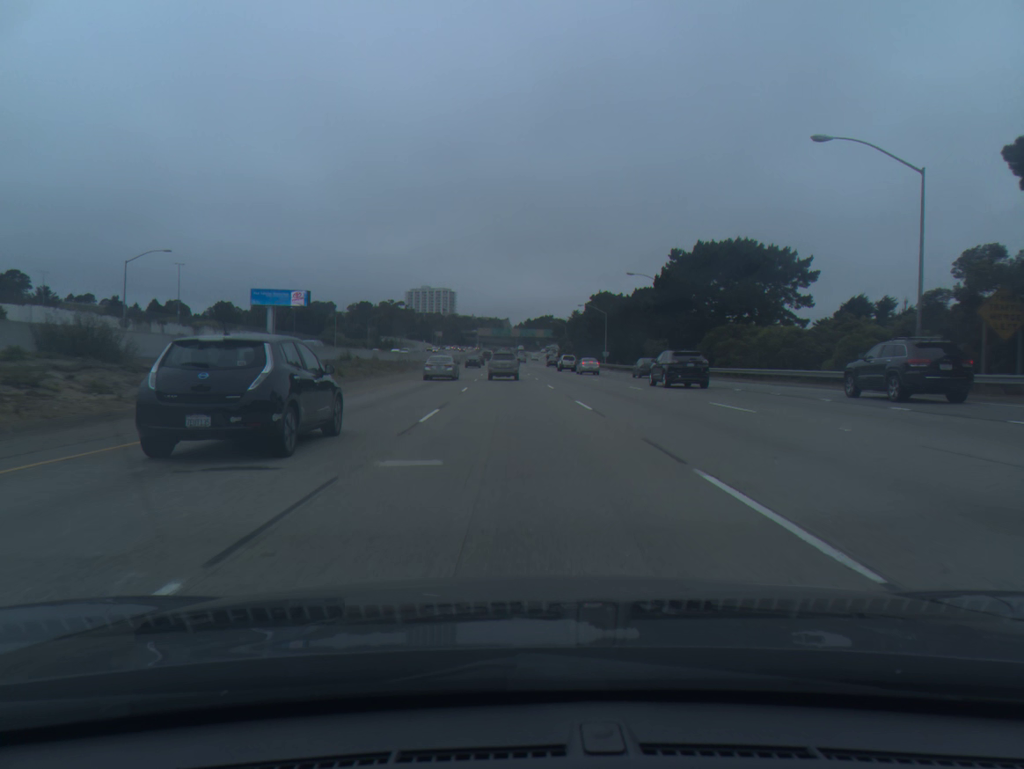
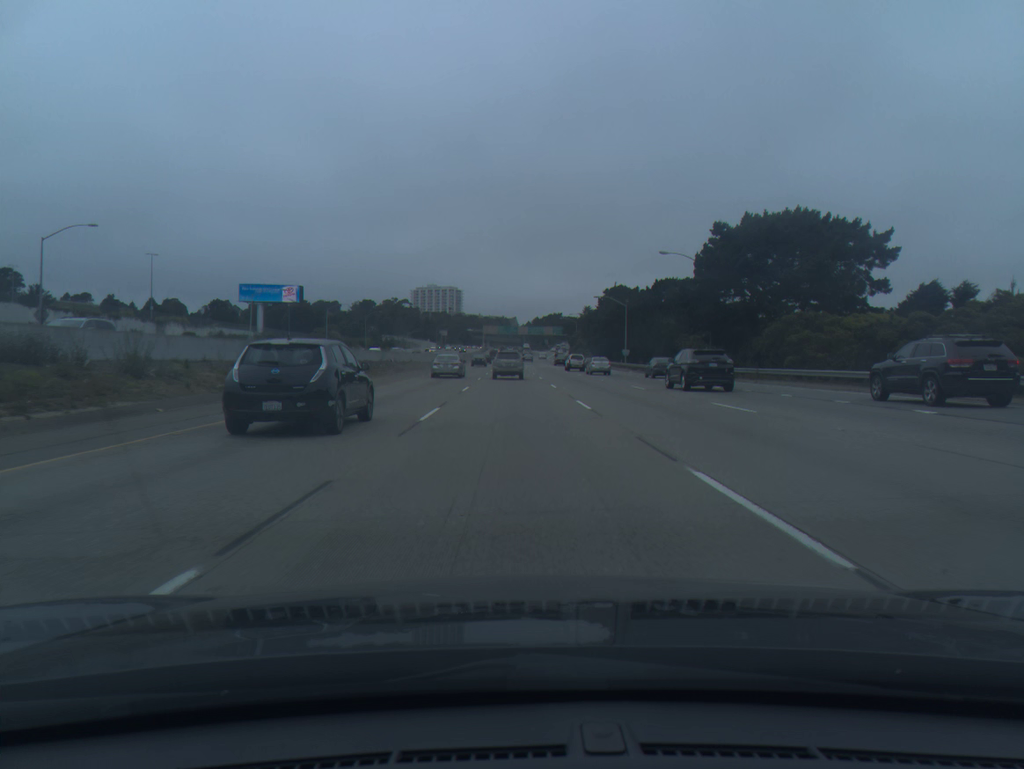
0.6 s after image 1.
(-0.1, +14.6) m; -1°
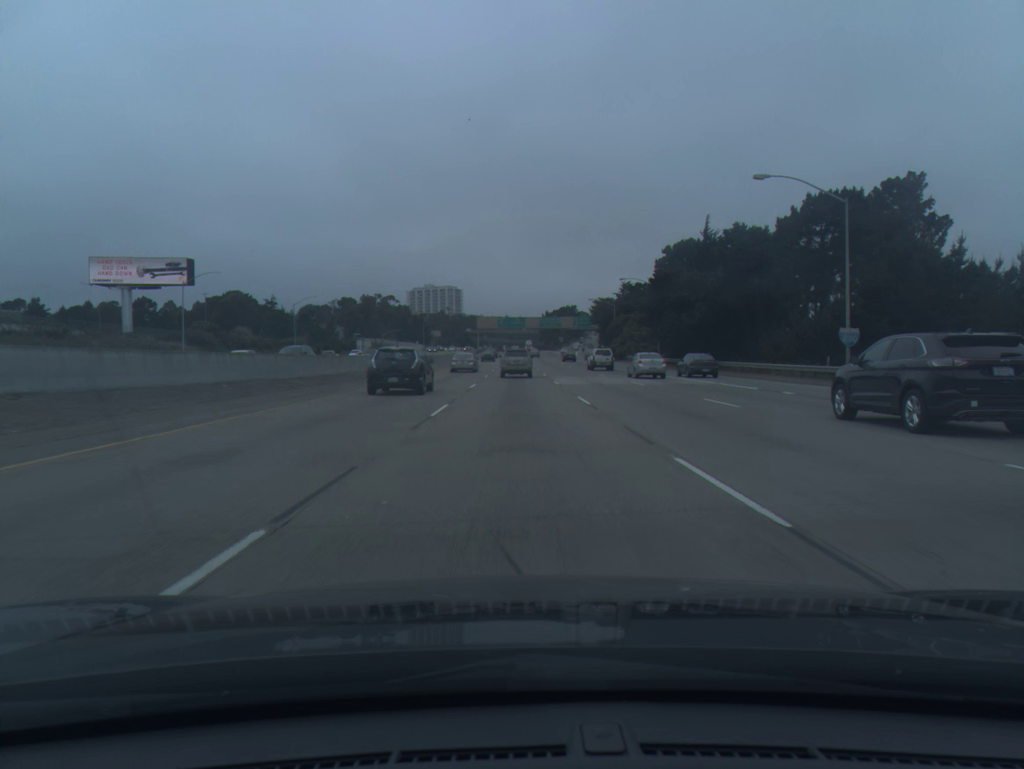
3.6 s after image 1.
(-0.8, +71.7) m; 0°
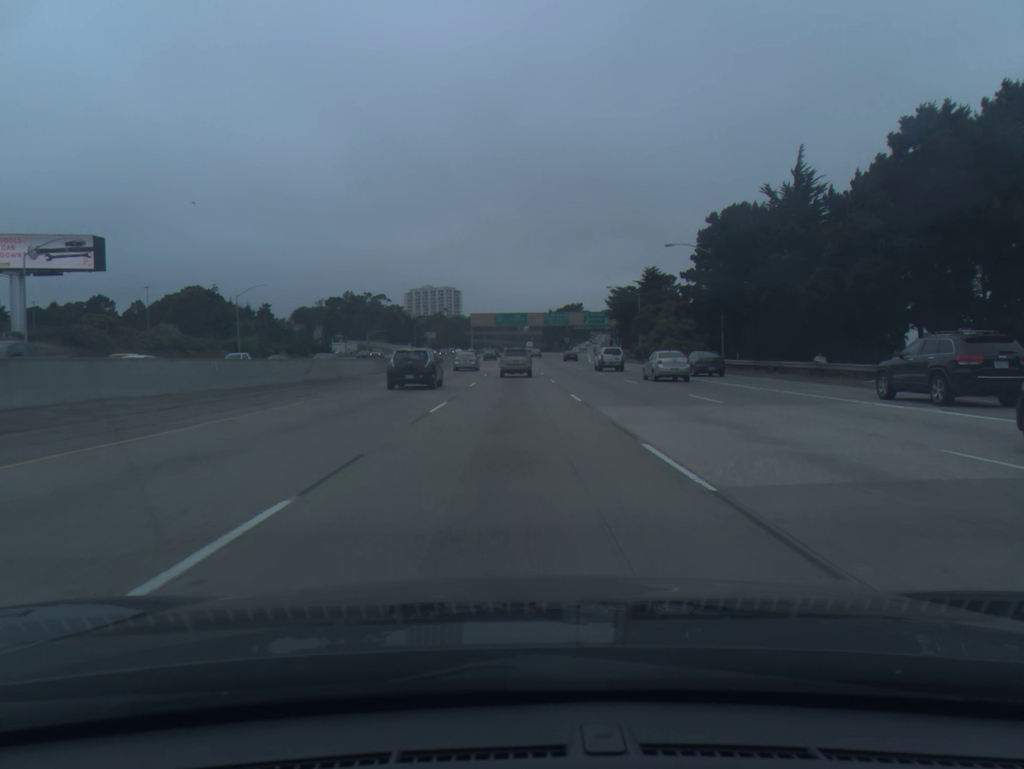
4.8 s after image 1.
(0.0, +28.0) m; 0°
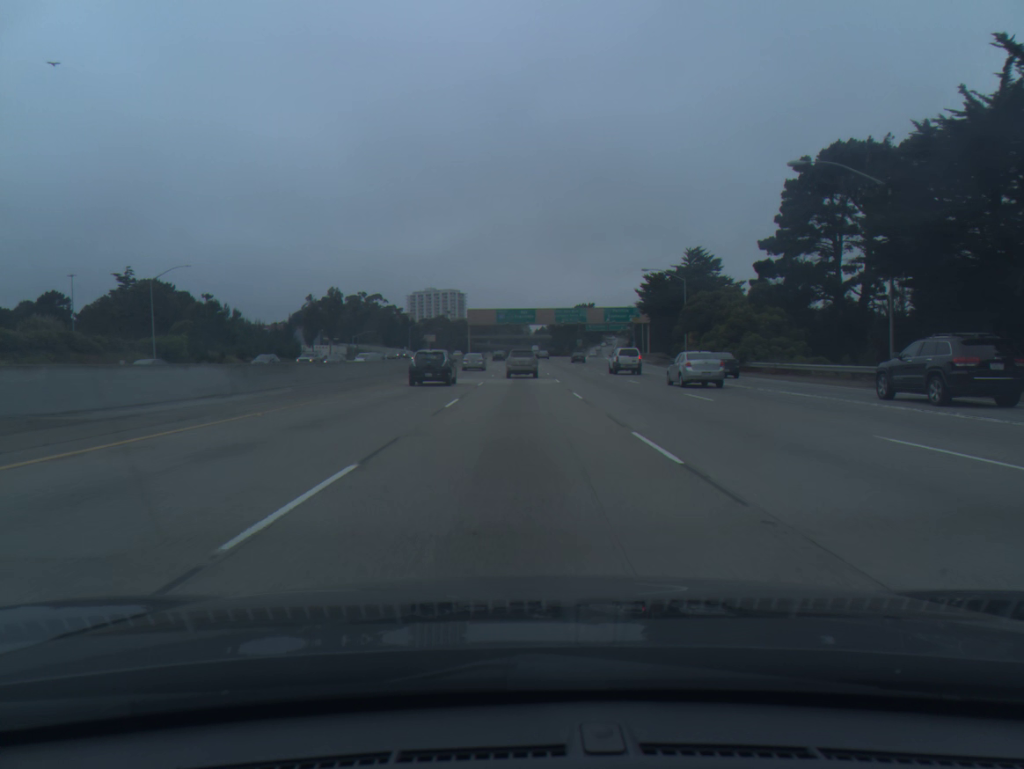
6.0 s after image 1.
(-0.1, +27.5) m; -1°
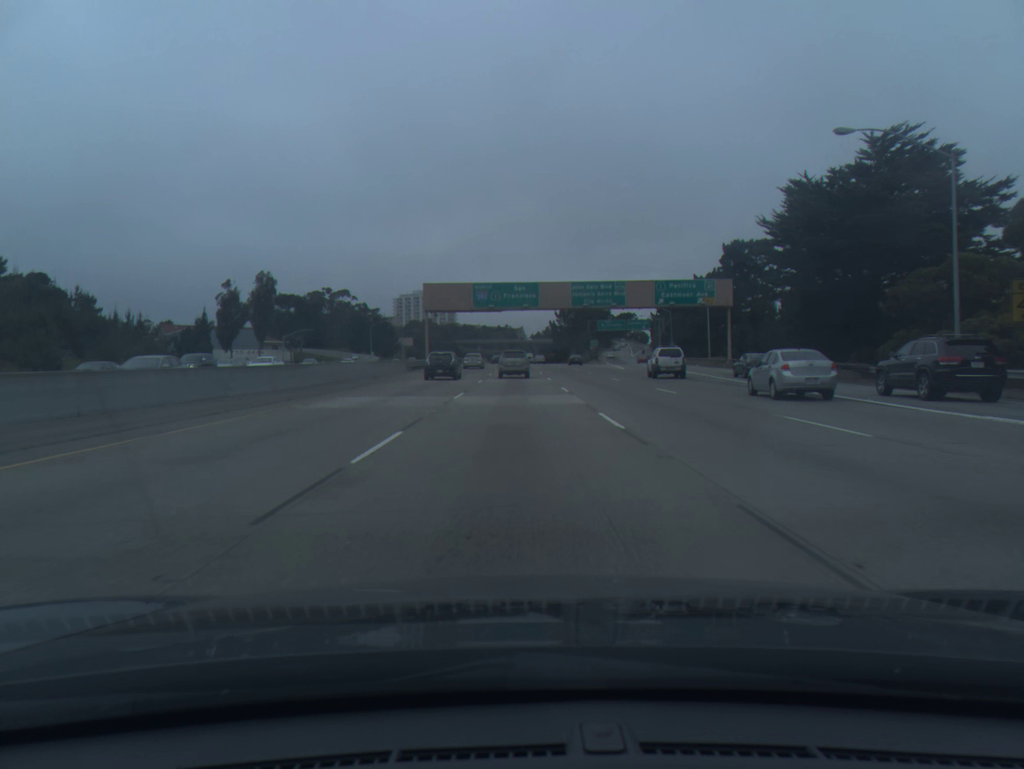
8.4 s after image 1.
(+0.2, +54.0) m; 0°
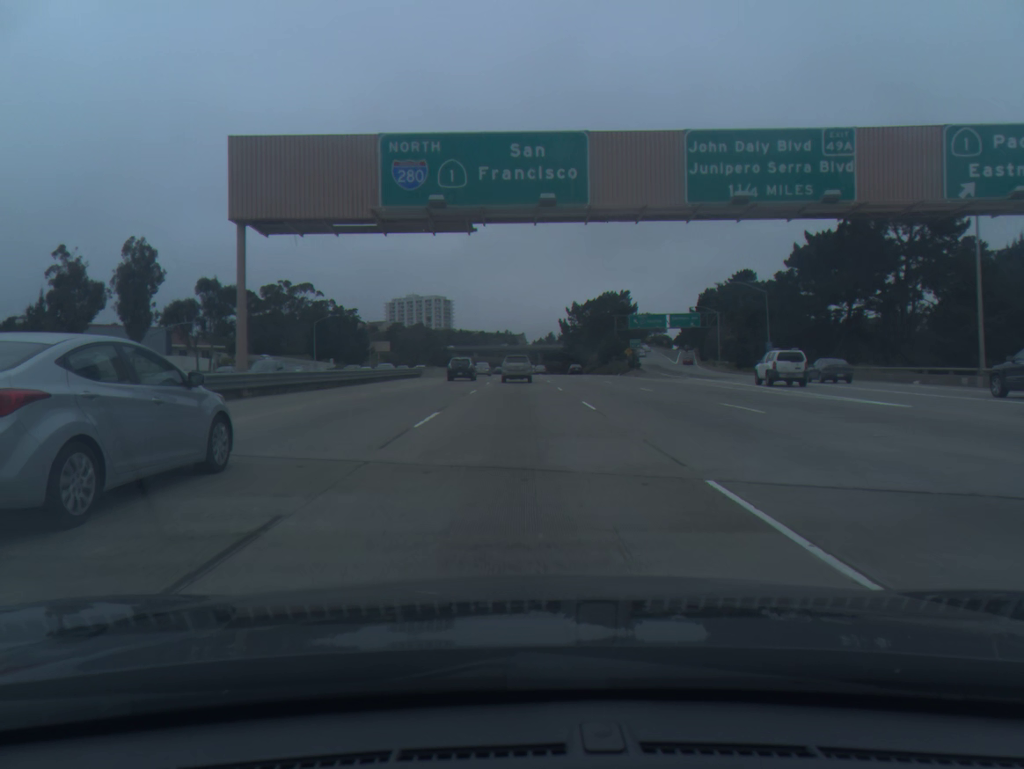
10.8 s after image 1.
(-0.1, +53.2) m; 0°
